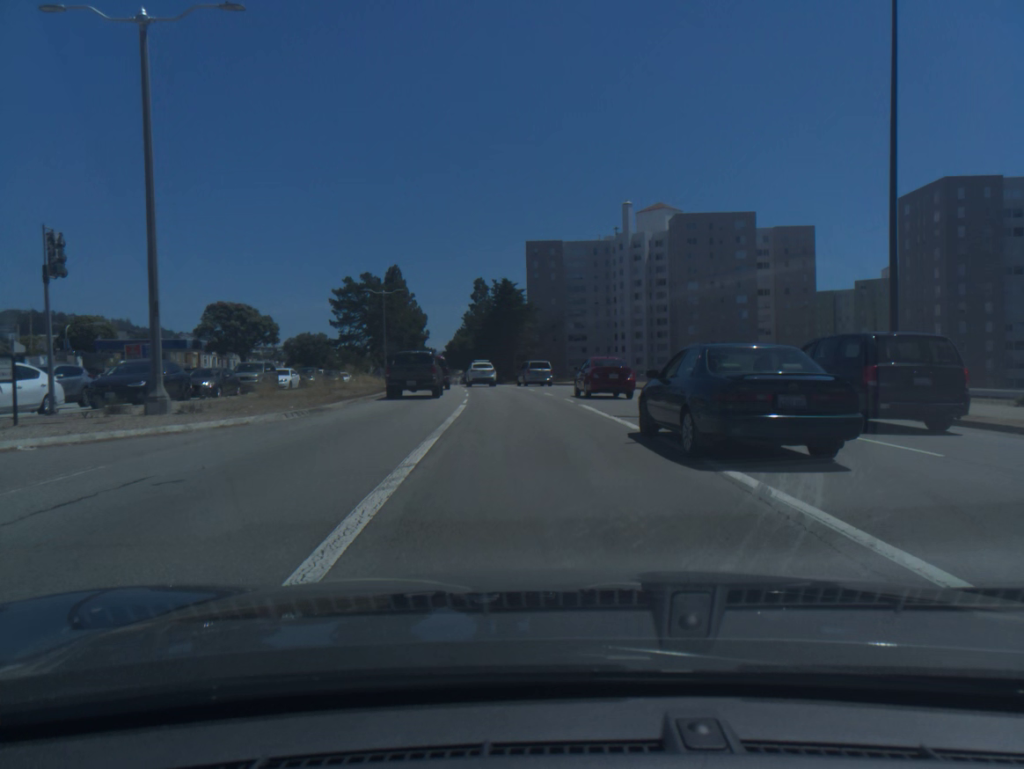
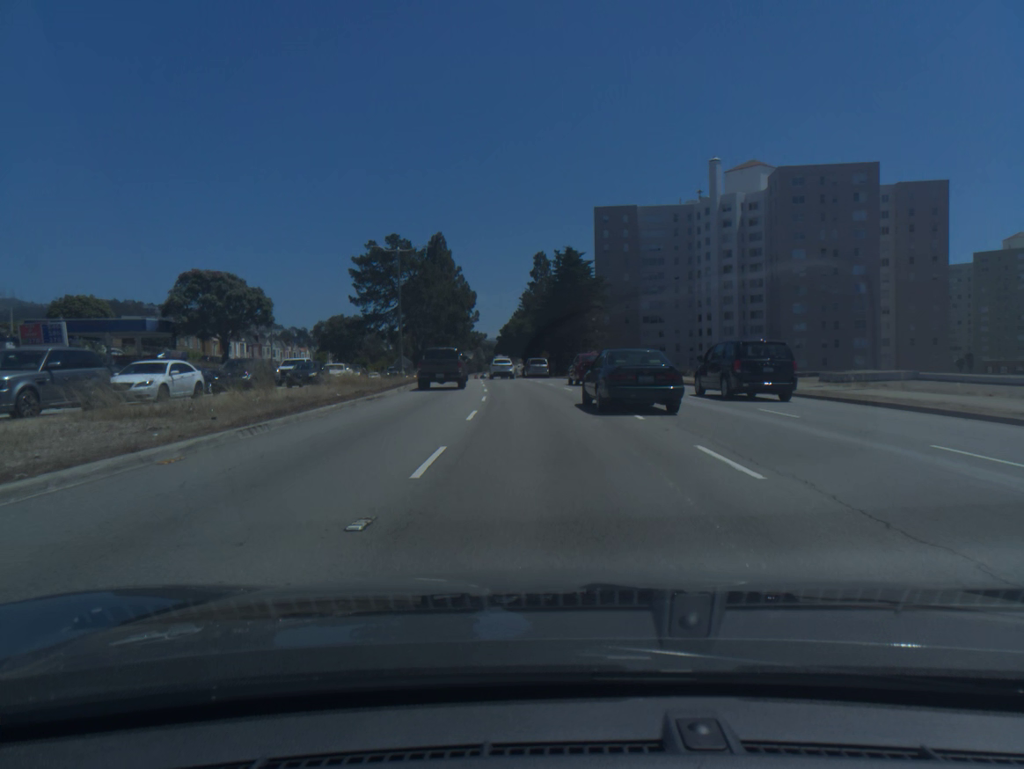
(-0.9, +23.5) m; -4°
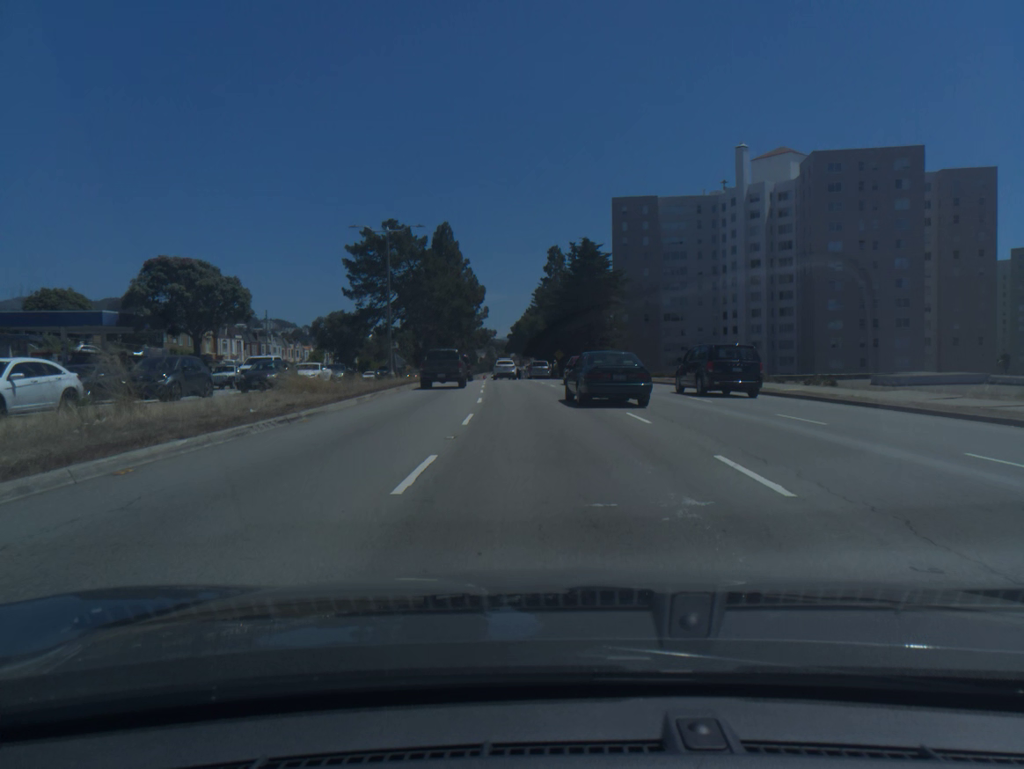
(-0.1, +8.4) m; -1°
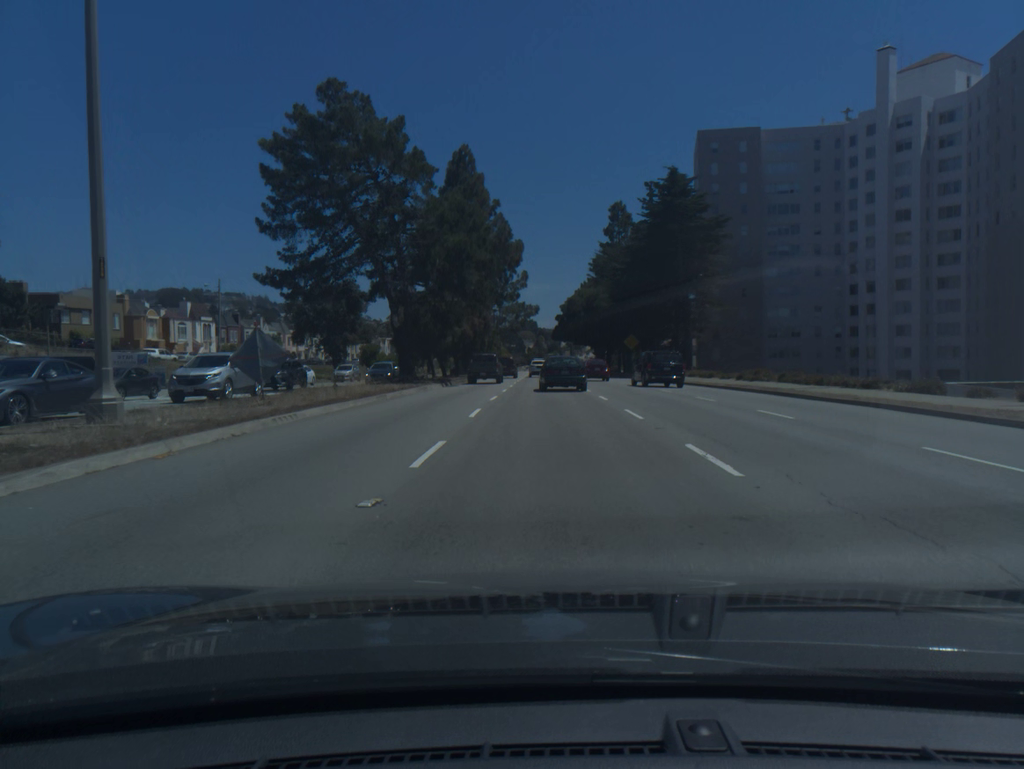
(-1.5, +35.5) m; -4°
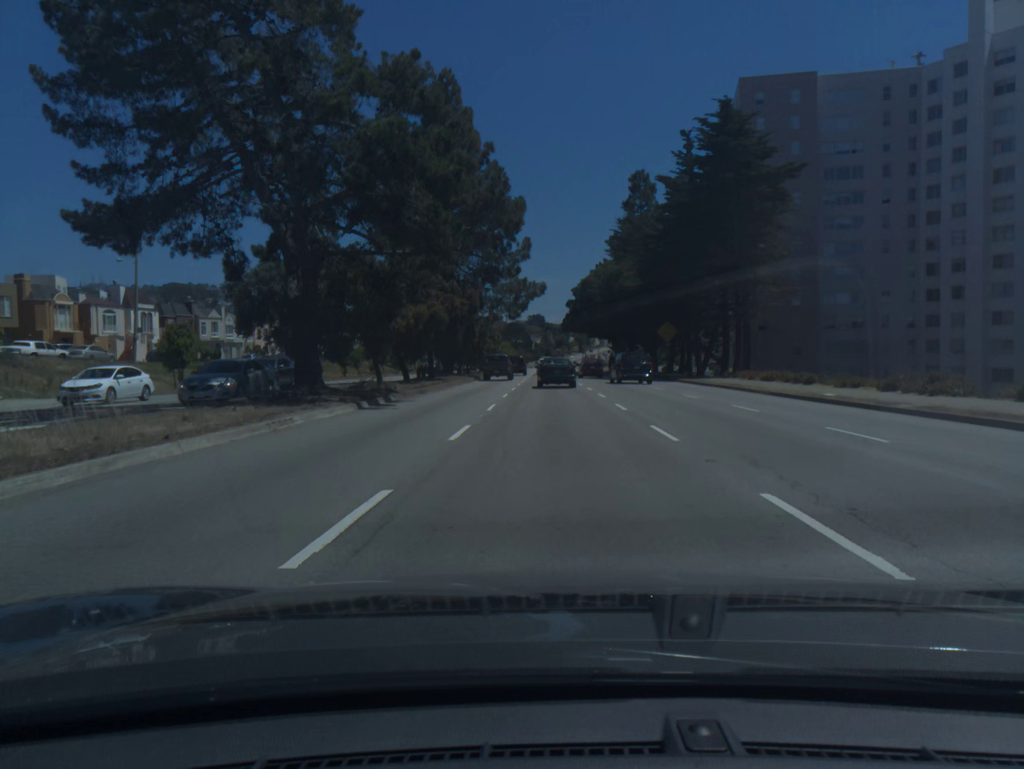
(-0.2, +18.7) m; -1°
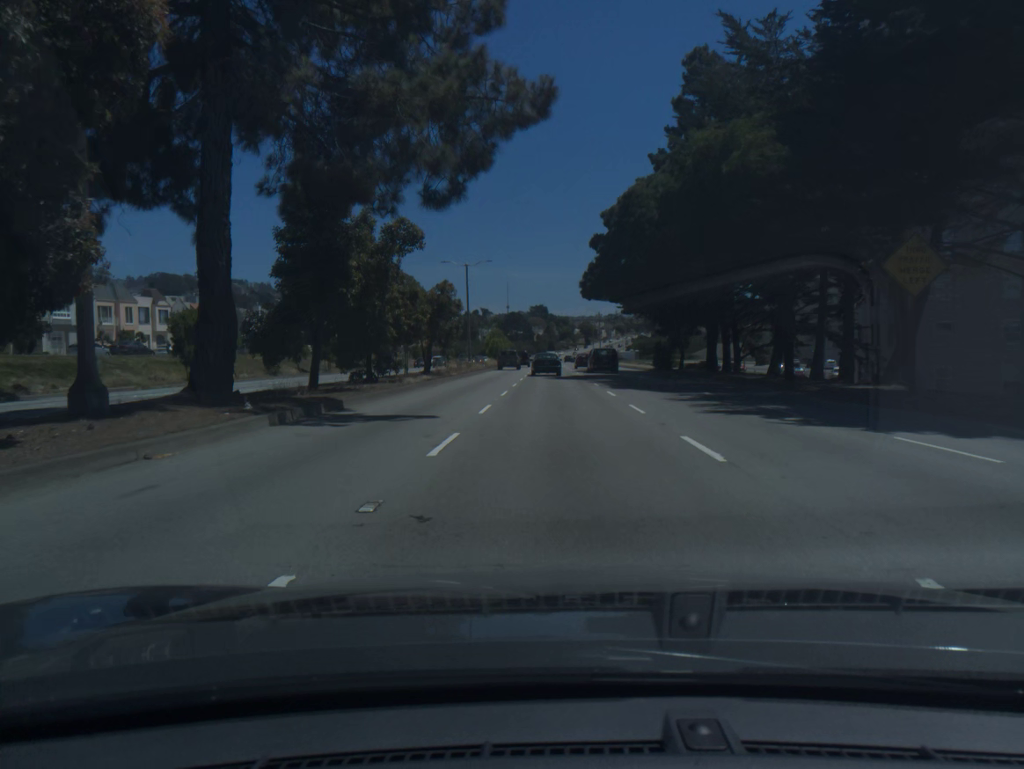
(+0.1, +39.9) m; 0°
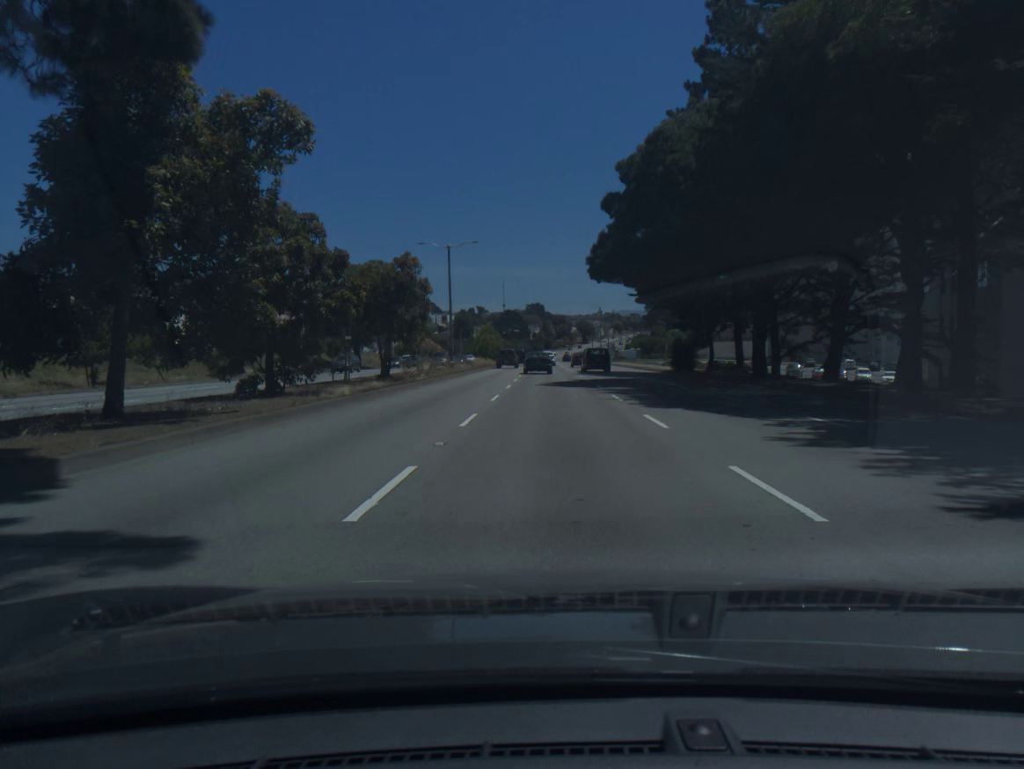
(0.0, +10.6) m; 0°
